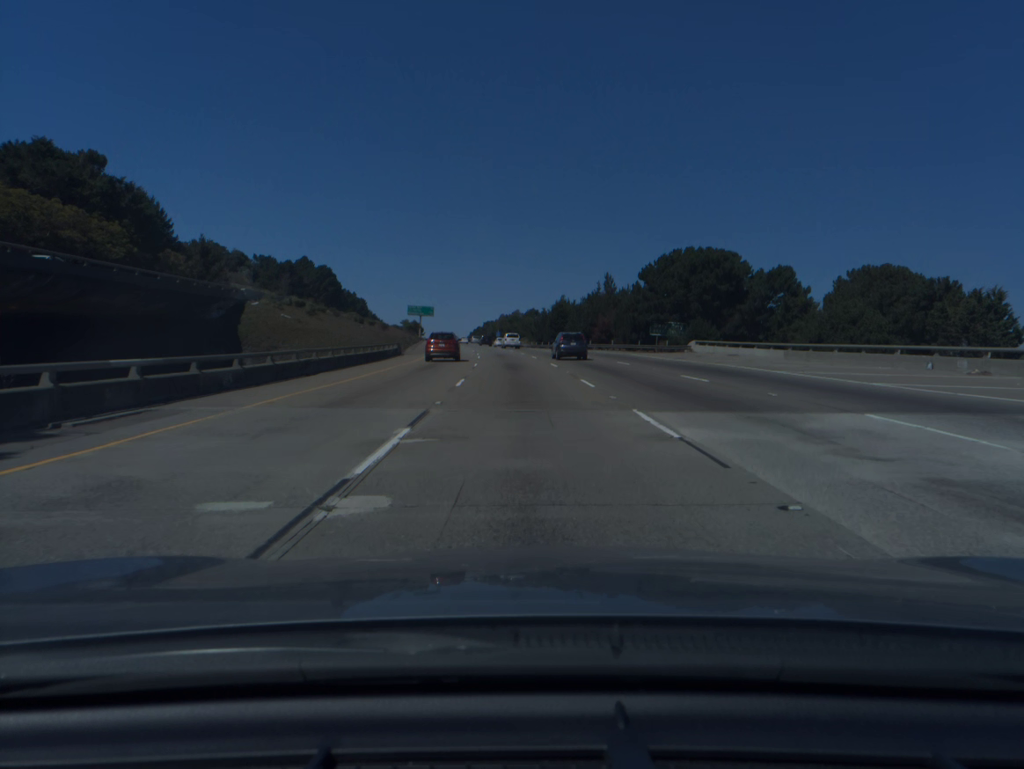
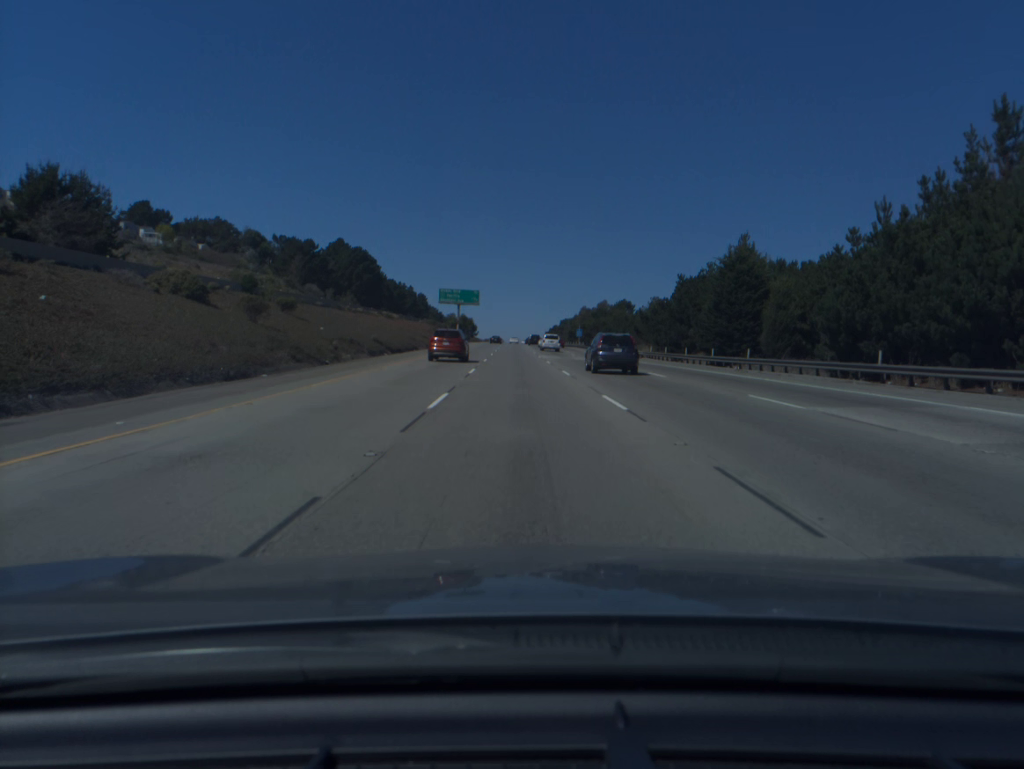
(-3.6, +74.9) m; -6°
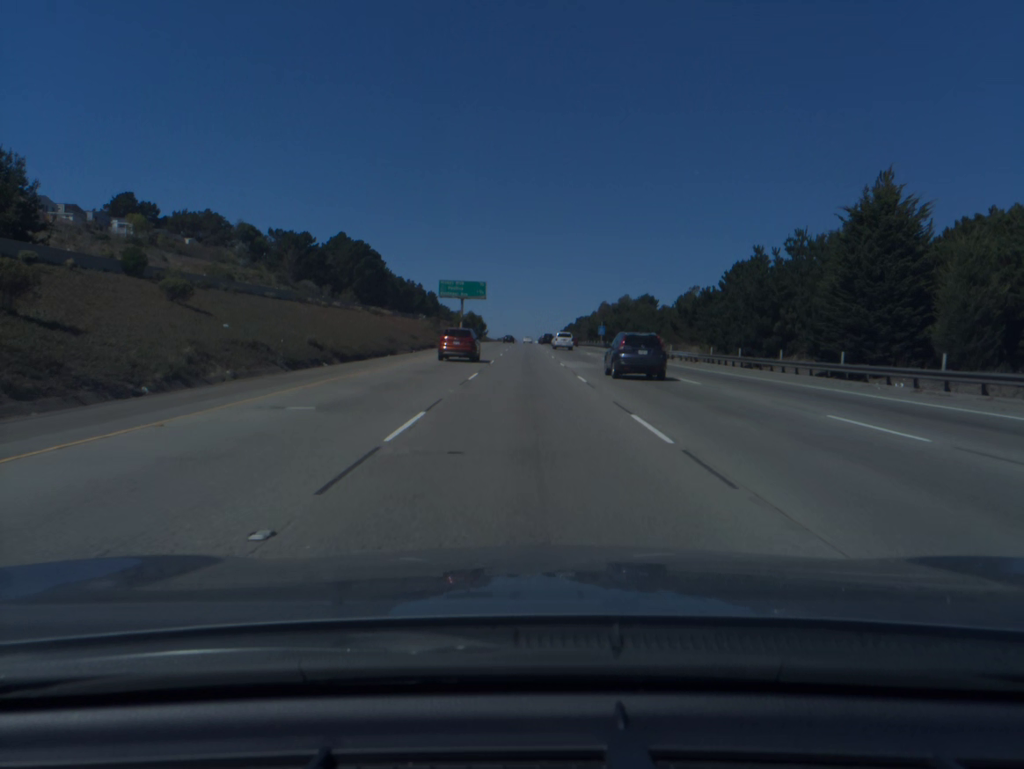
(-0.2, +19.1) m; -1°
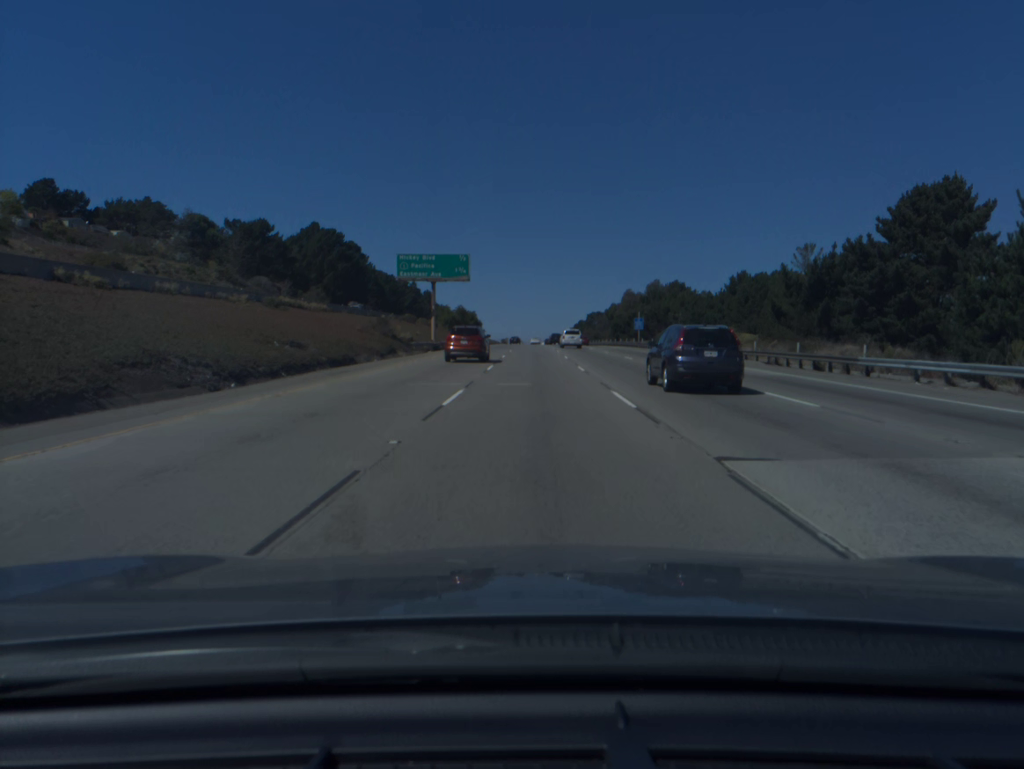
(-0.2, +38.7) m; 0°
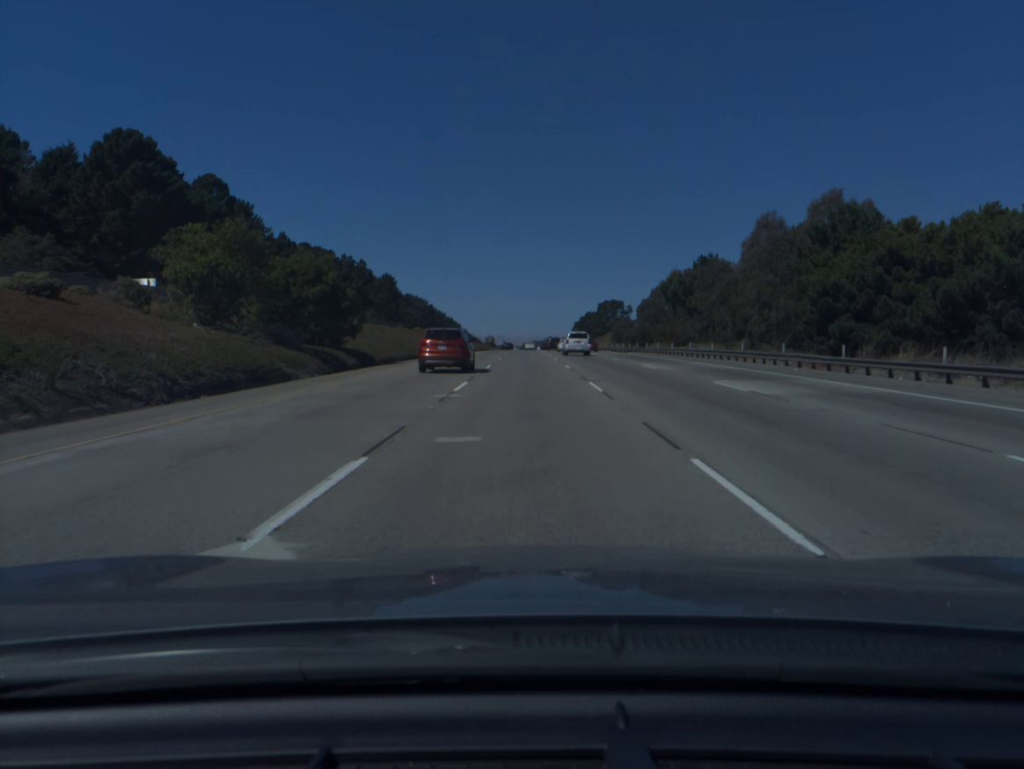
(+0.4, +97.9) m; 0°
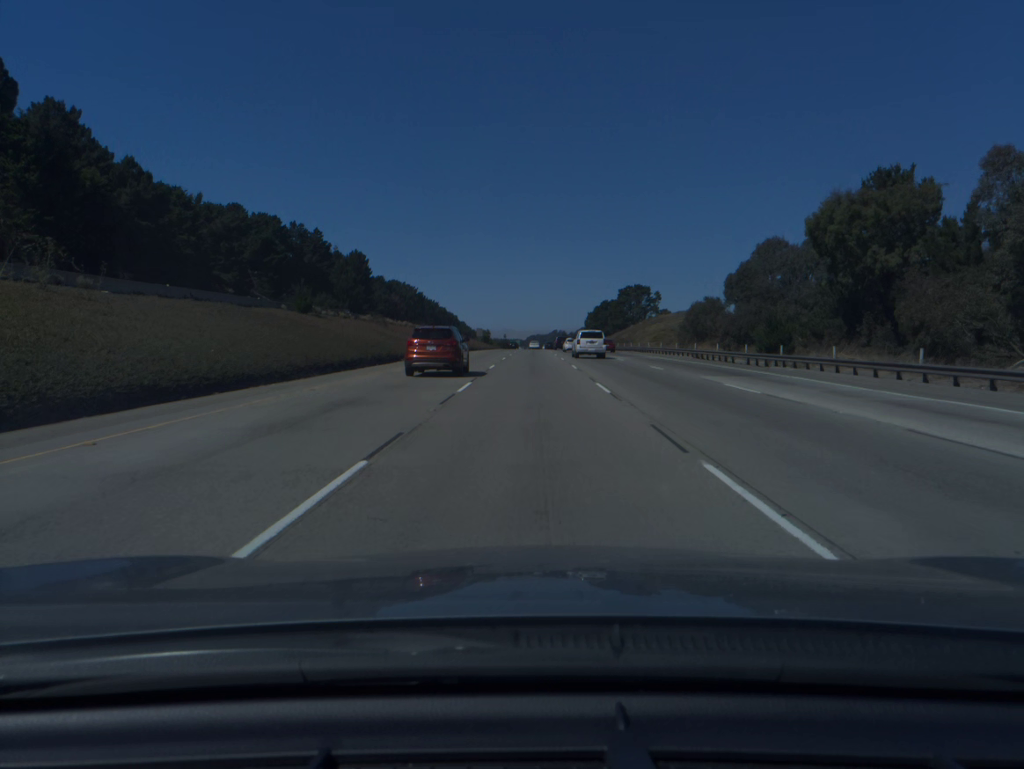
(-0.2, +58.7) m; 0°
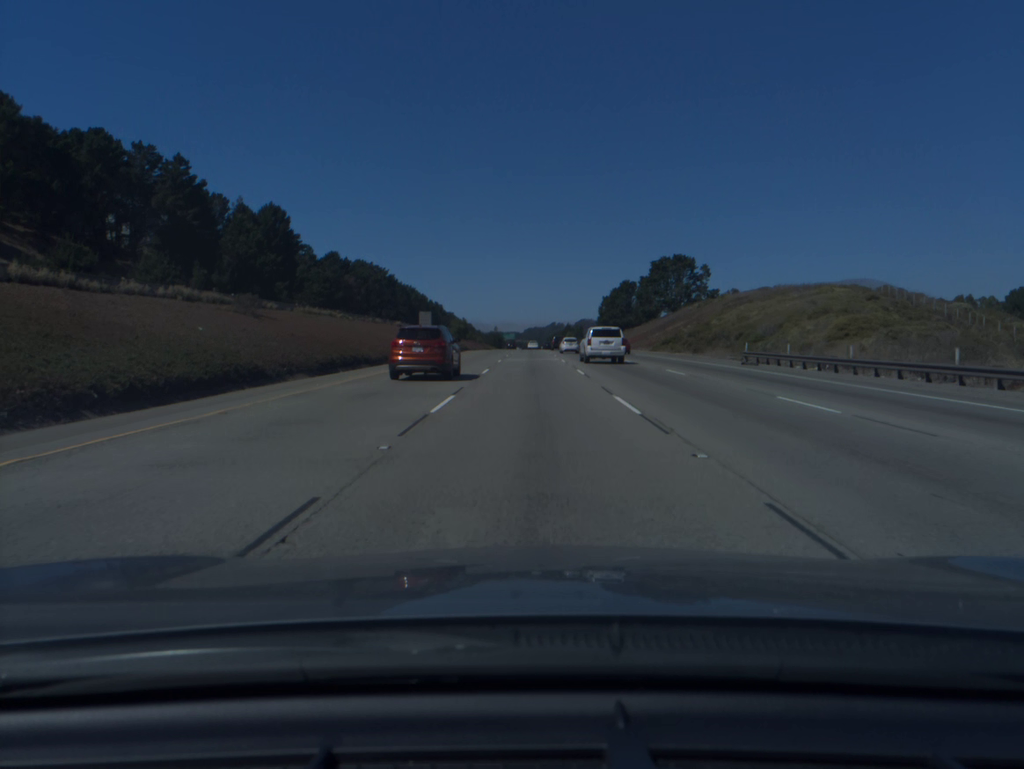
(+0.2, +78.2) m; 0°
